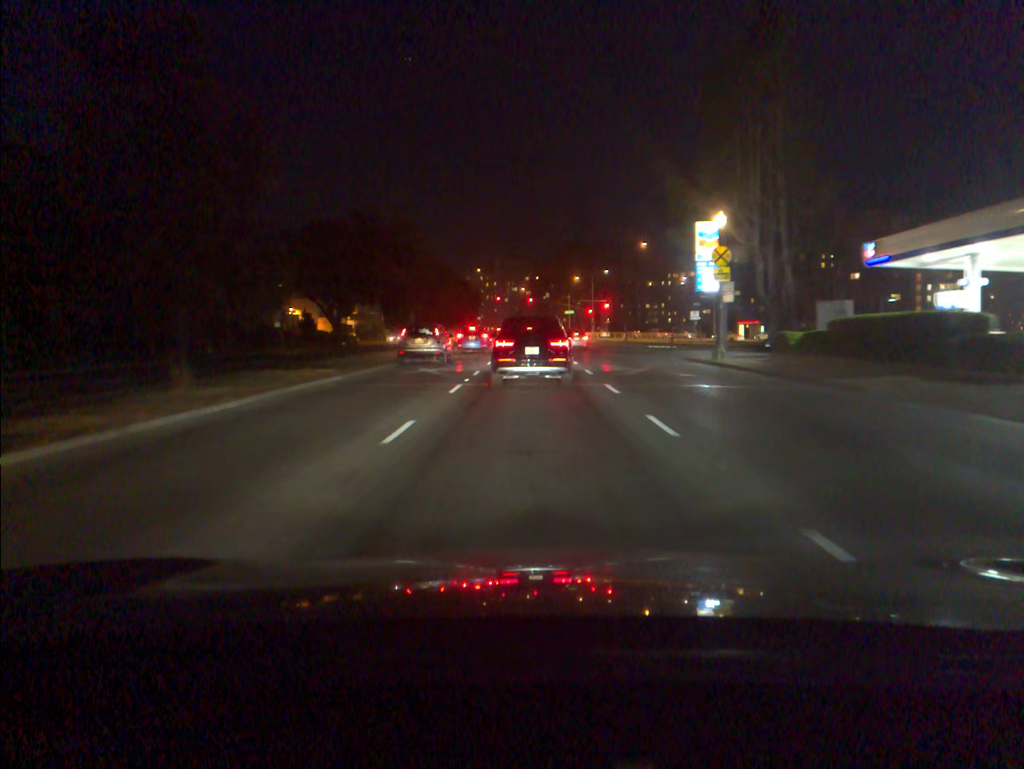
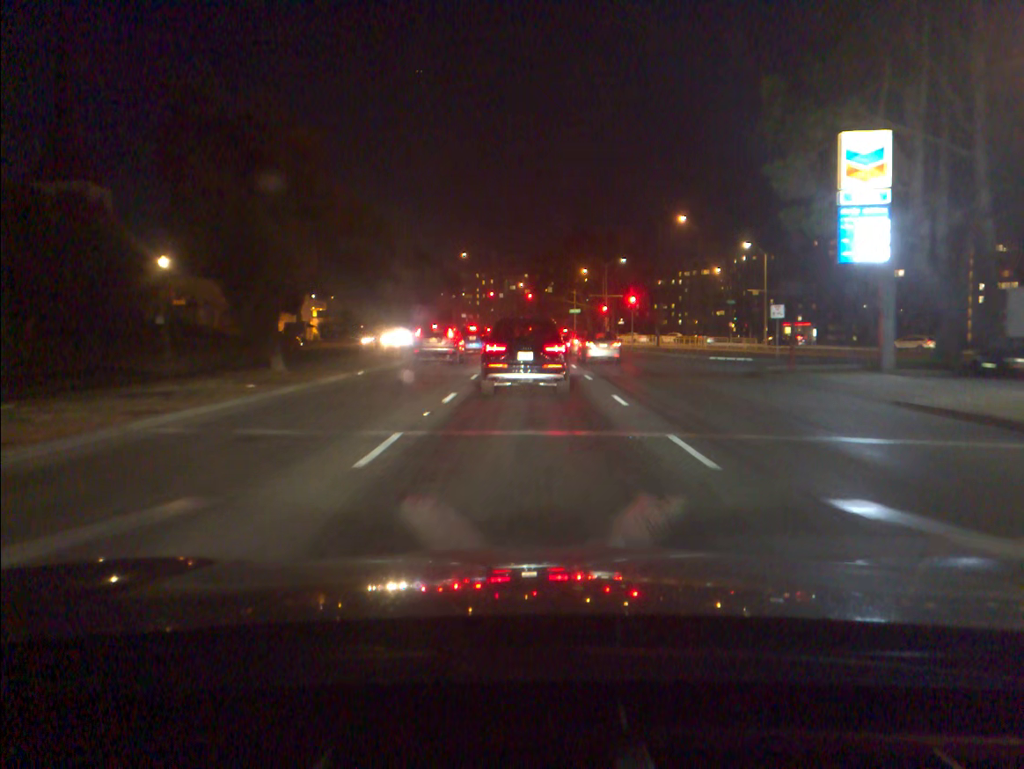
(0.0, +24.0) m; 0°
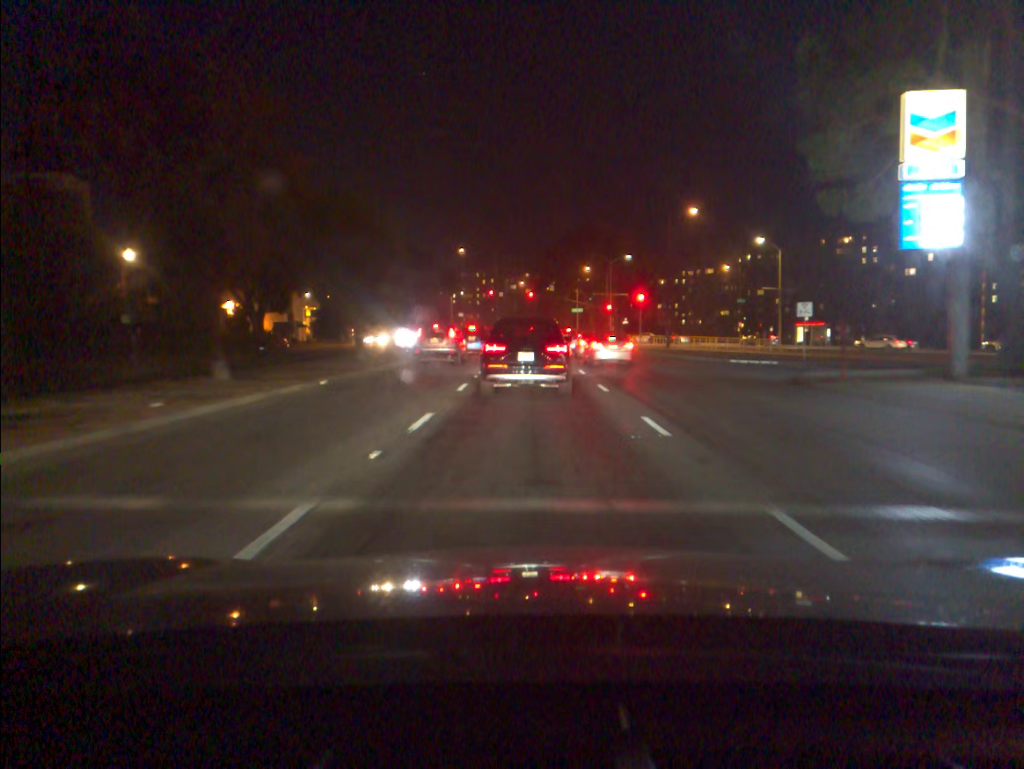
(0.0, +4.5) m; 0°
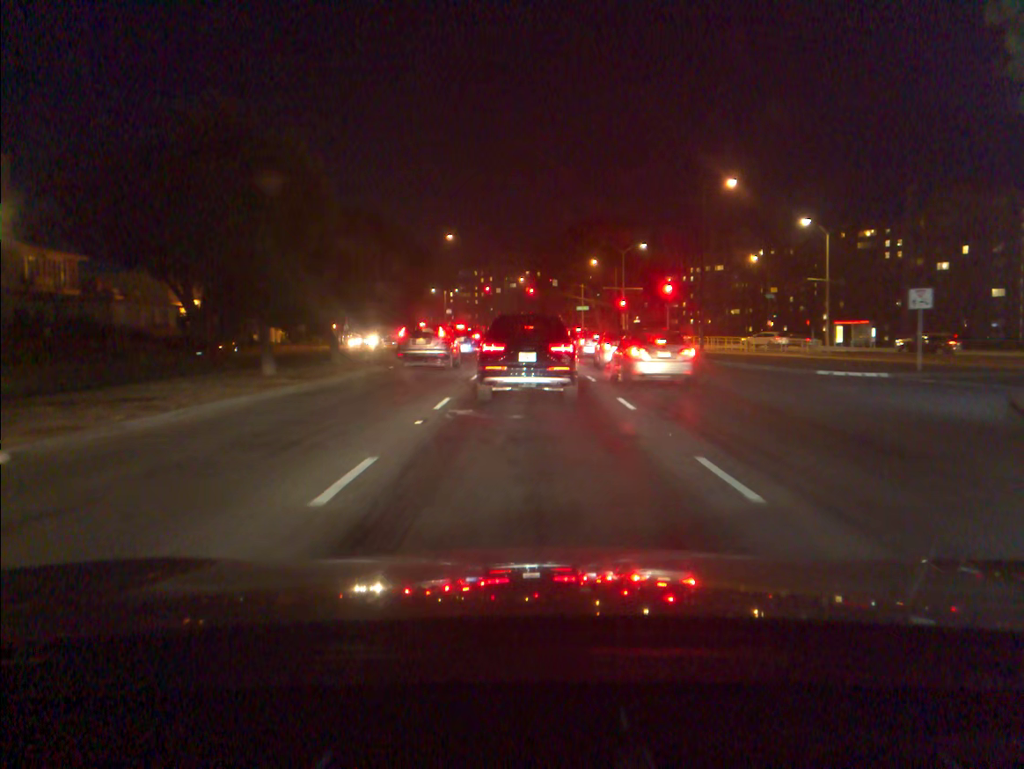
(0.0, +12.4) m; 0°
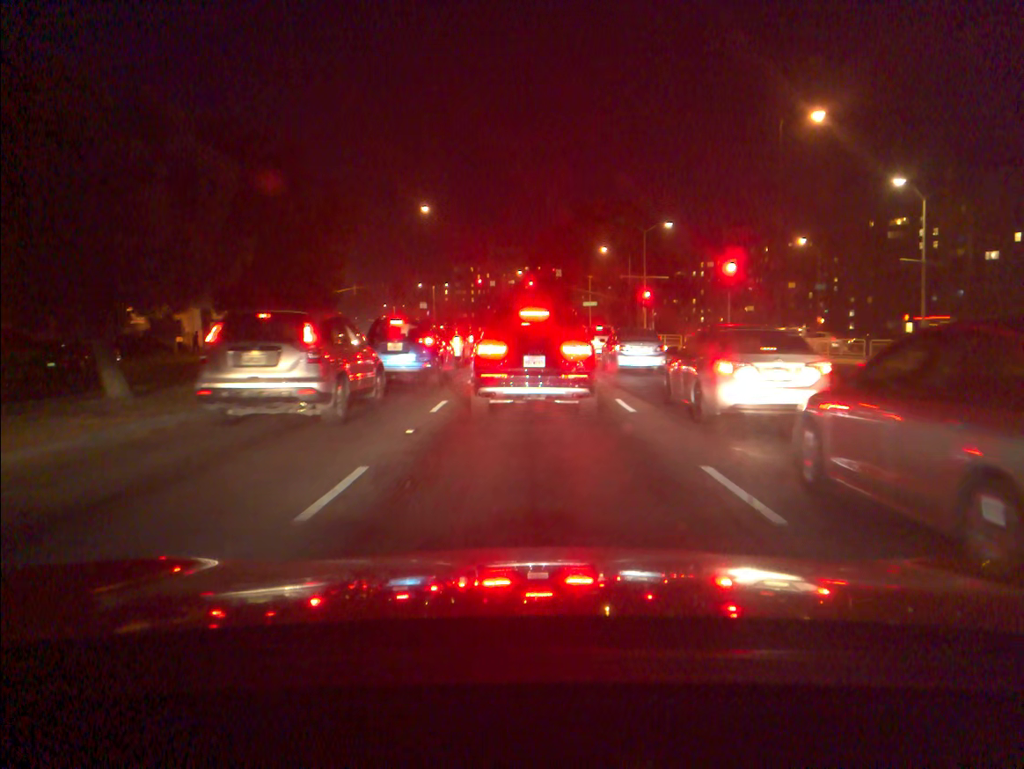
(0.0, +16.1) m; 0°
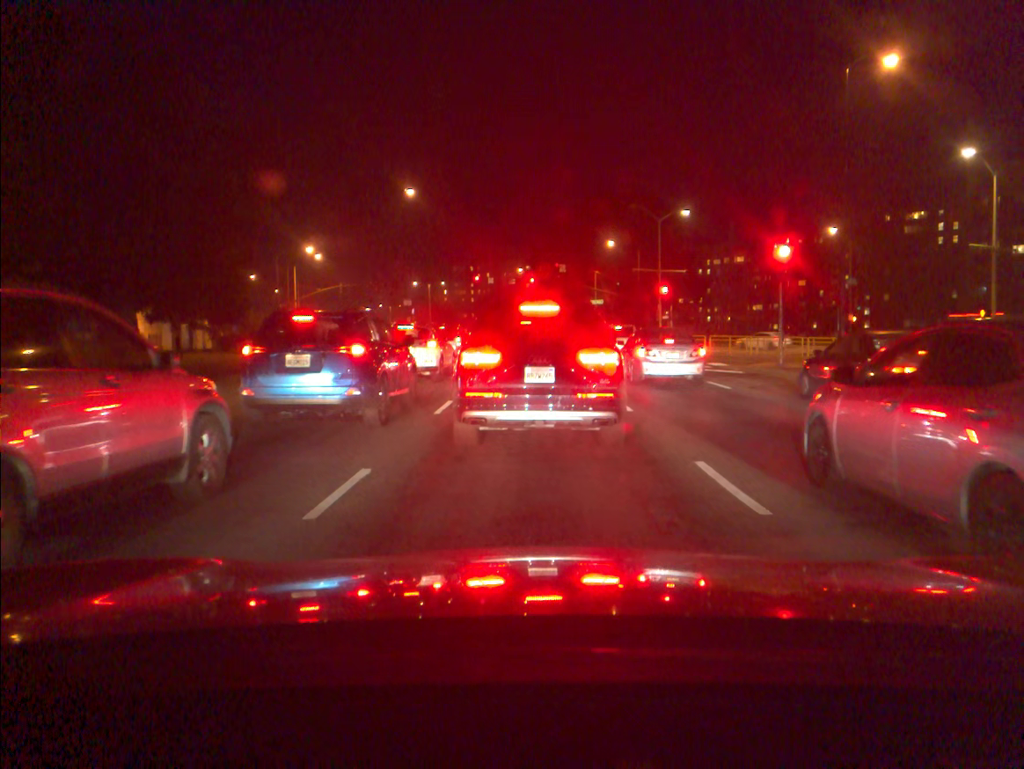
(-0.1, +7.4) m; -1°
